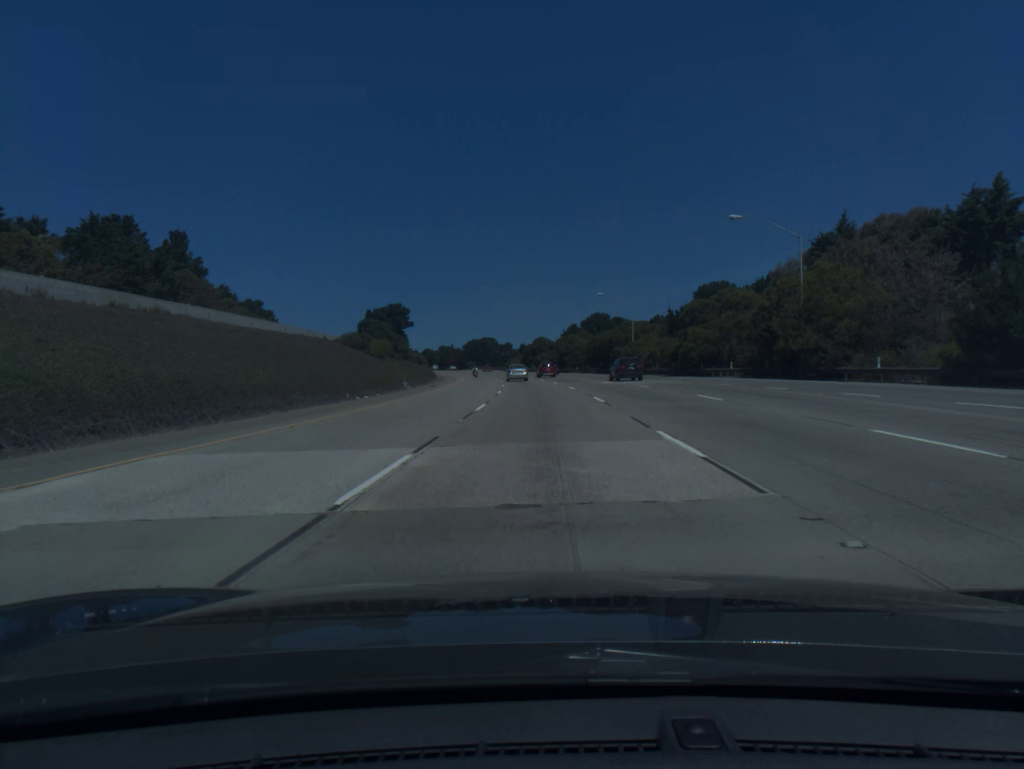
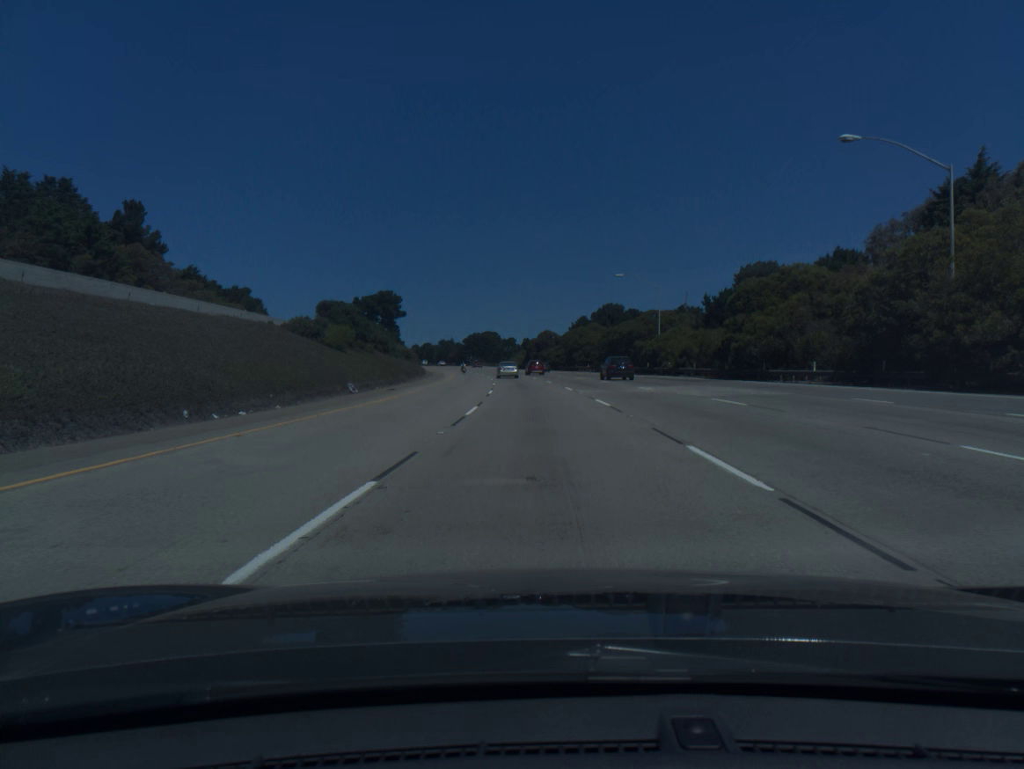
(0.0, +17.4) m; 0°
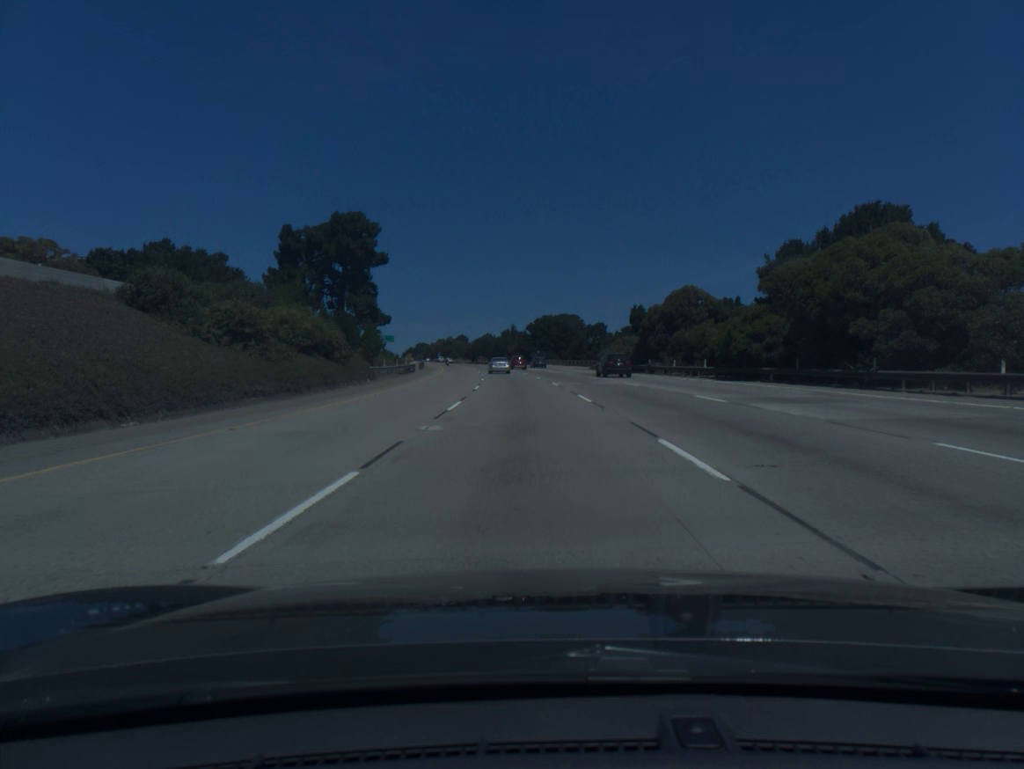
(-4.0, +87.1) m; -6°
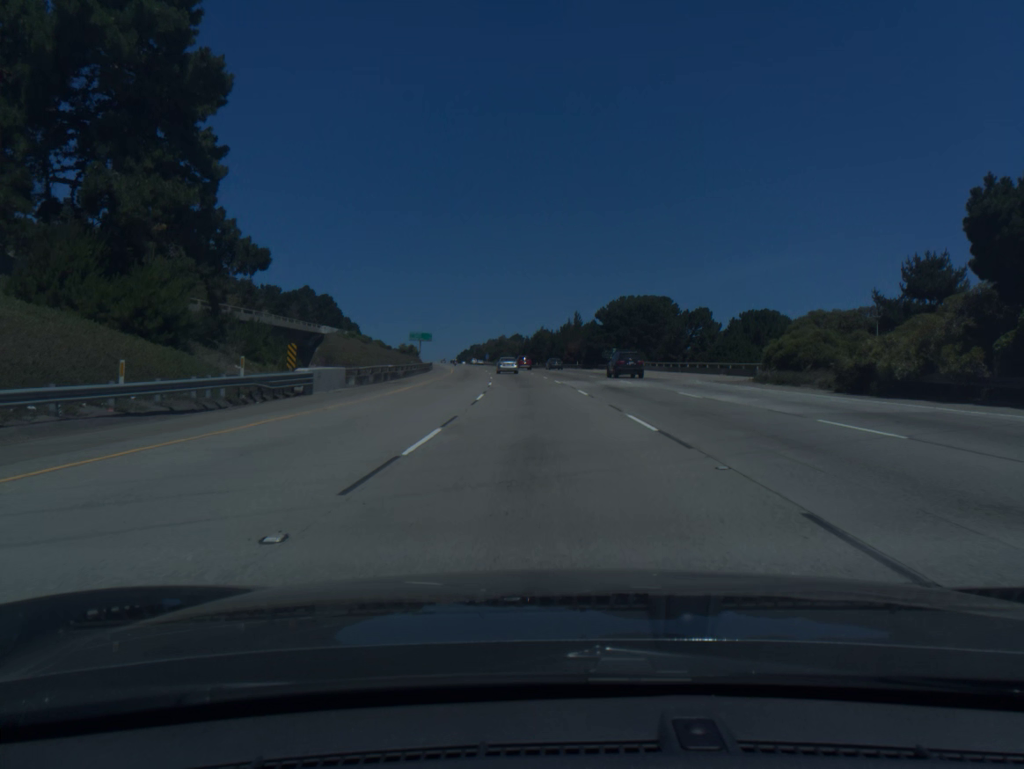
(-2.1, +52.7) m; -4°
